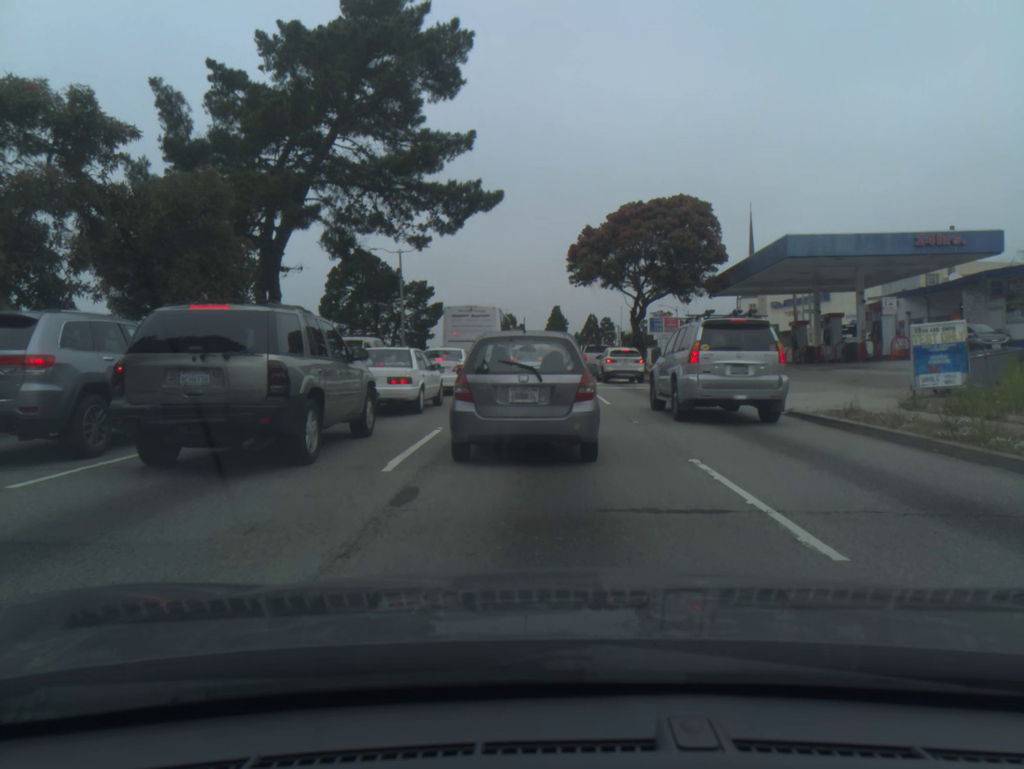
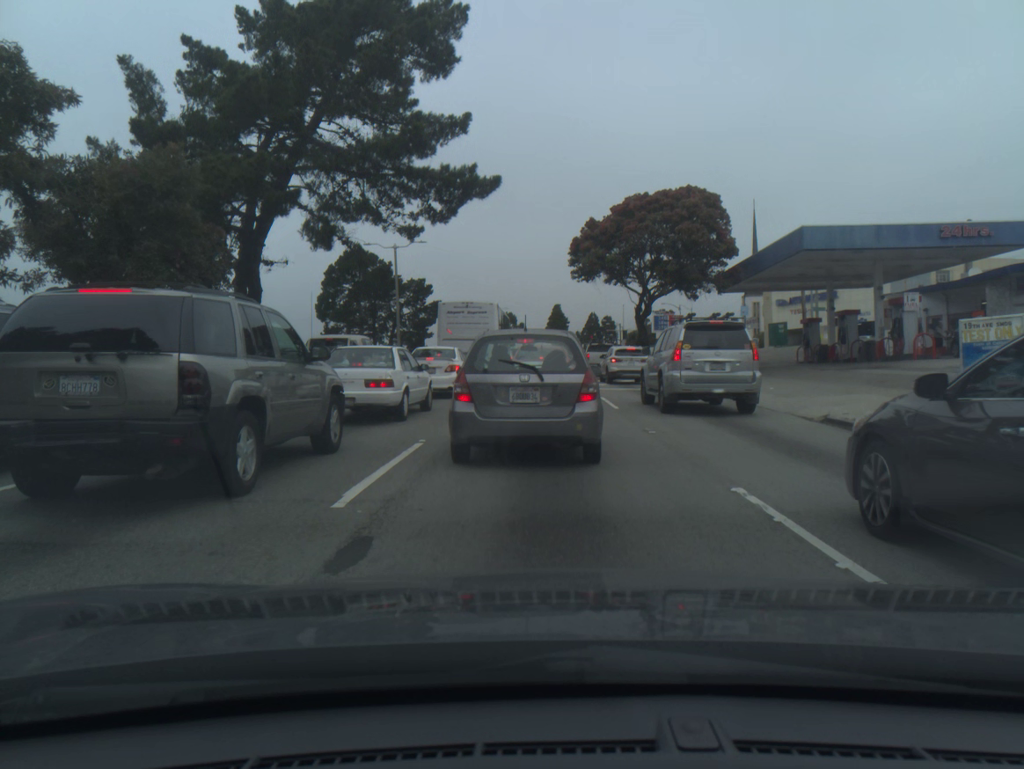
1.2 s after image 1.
(0.0, +2.0) m; -1°
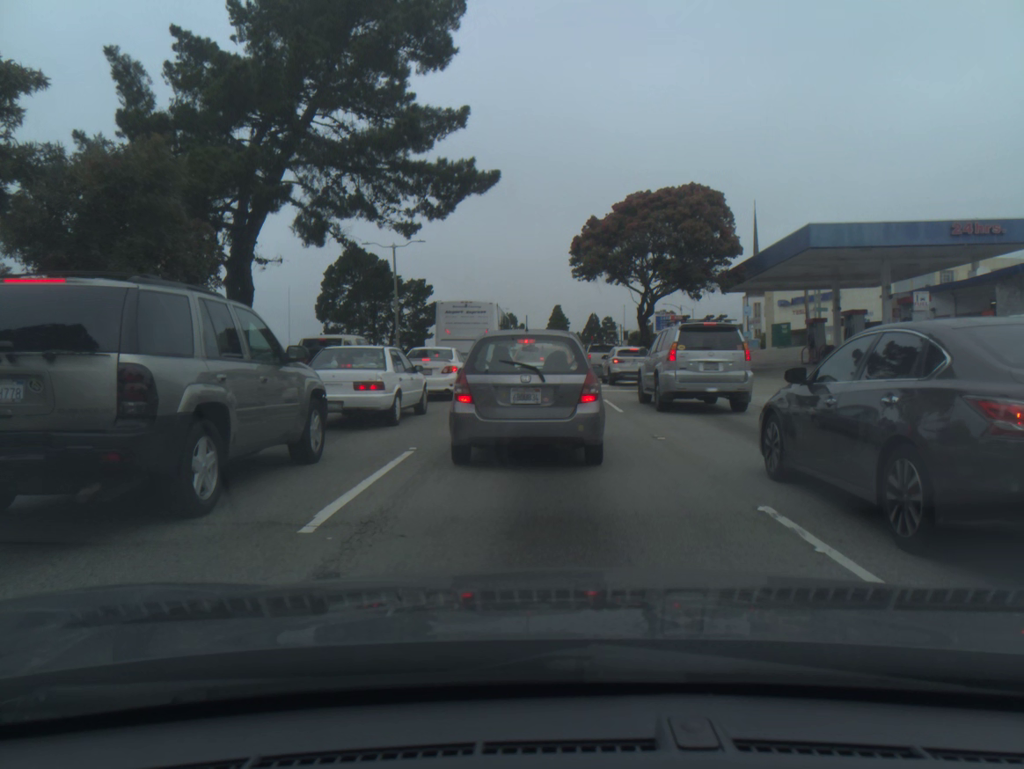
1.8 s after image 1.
(0.0, +0.9) m; 0°
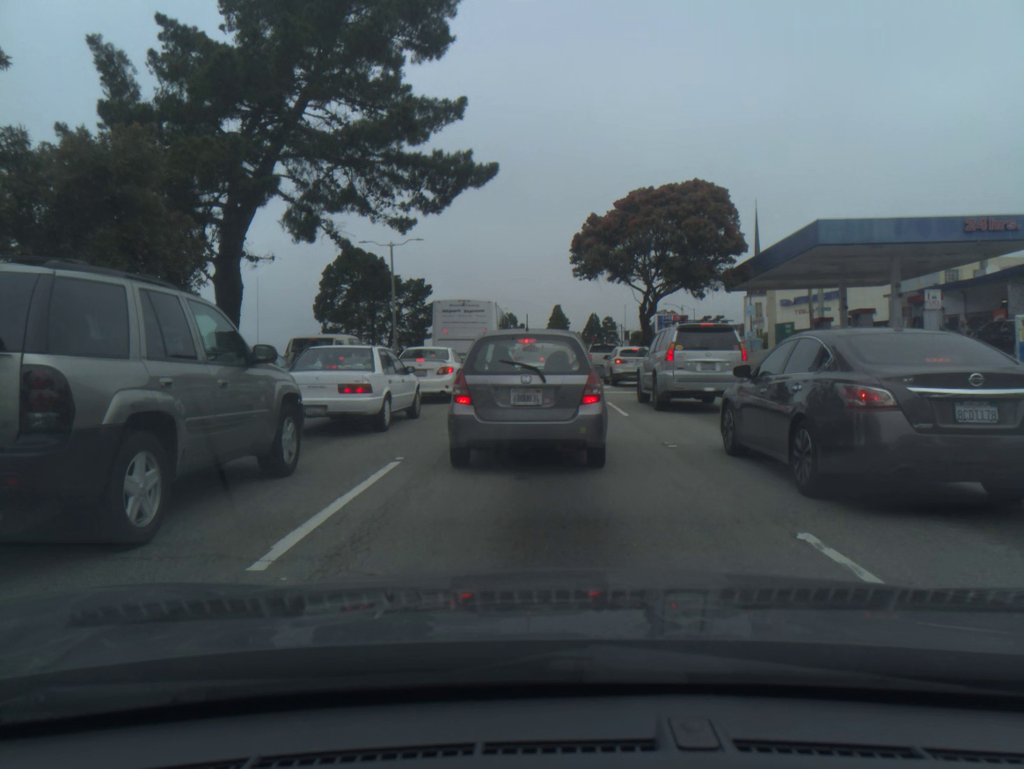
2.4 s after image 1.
(0.0, +0.9) m; 0°
